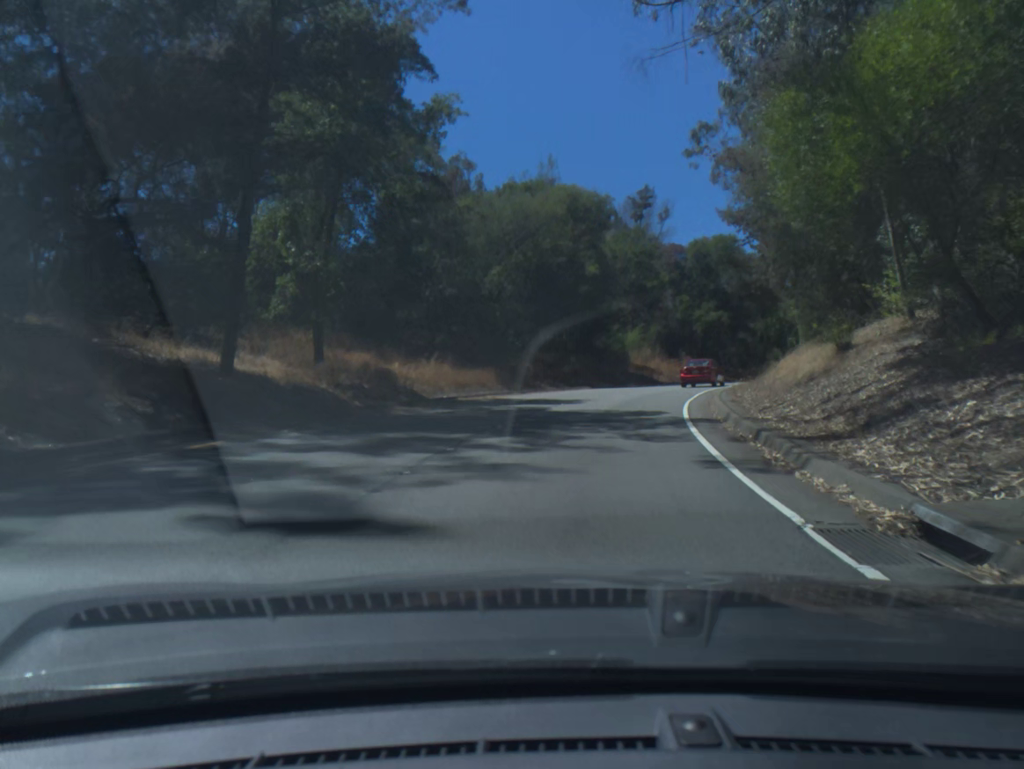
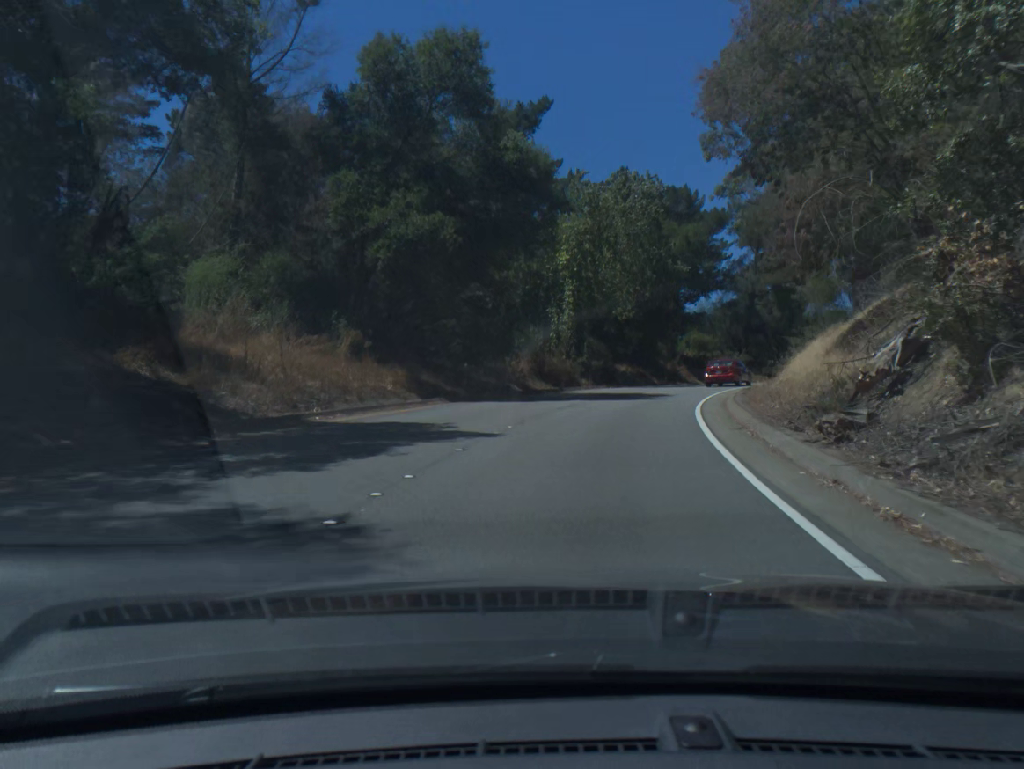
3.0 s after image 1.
(+8.3, +42.1) m; +22°
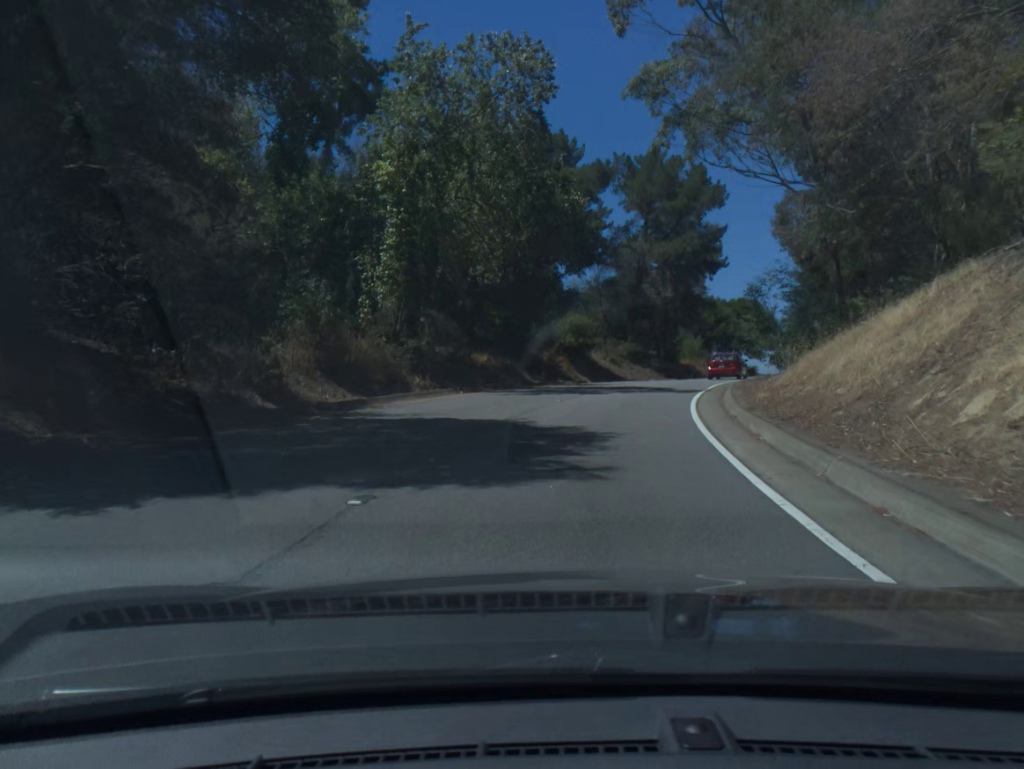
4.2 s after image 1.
(+1.6, +18.2) m; +10°
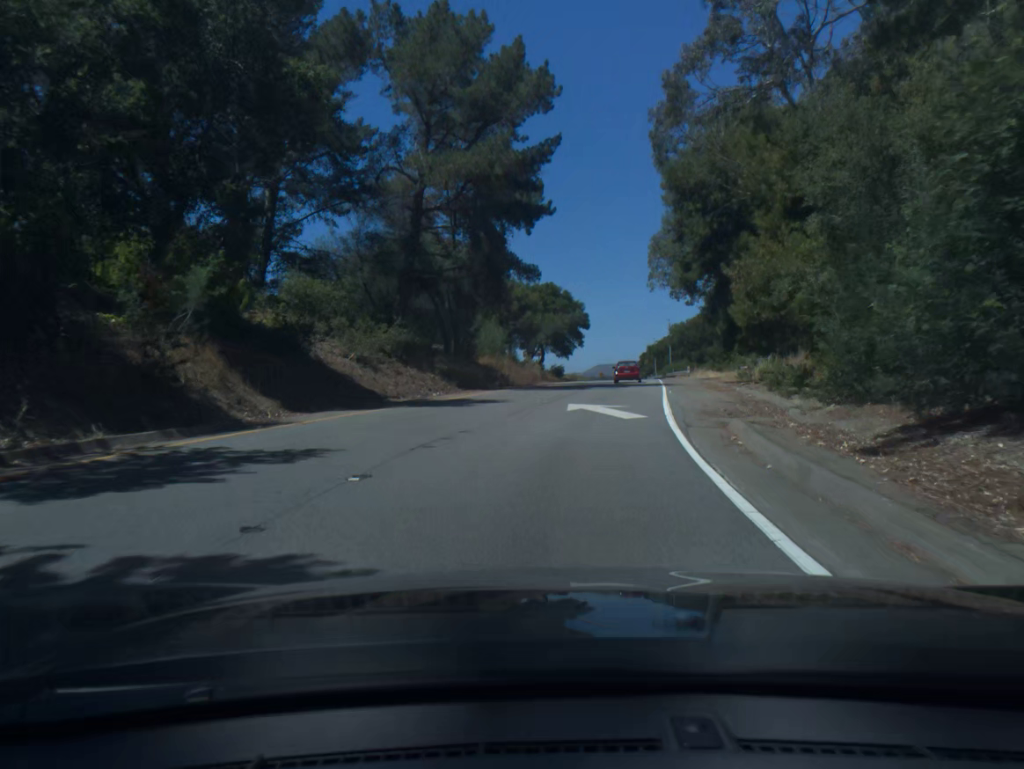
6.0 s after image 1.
(+3.7, +27.1) m; +15°
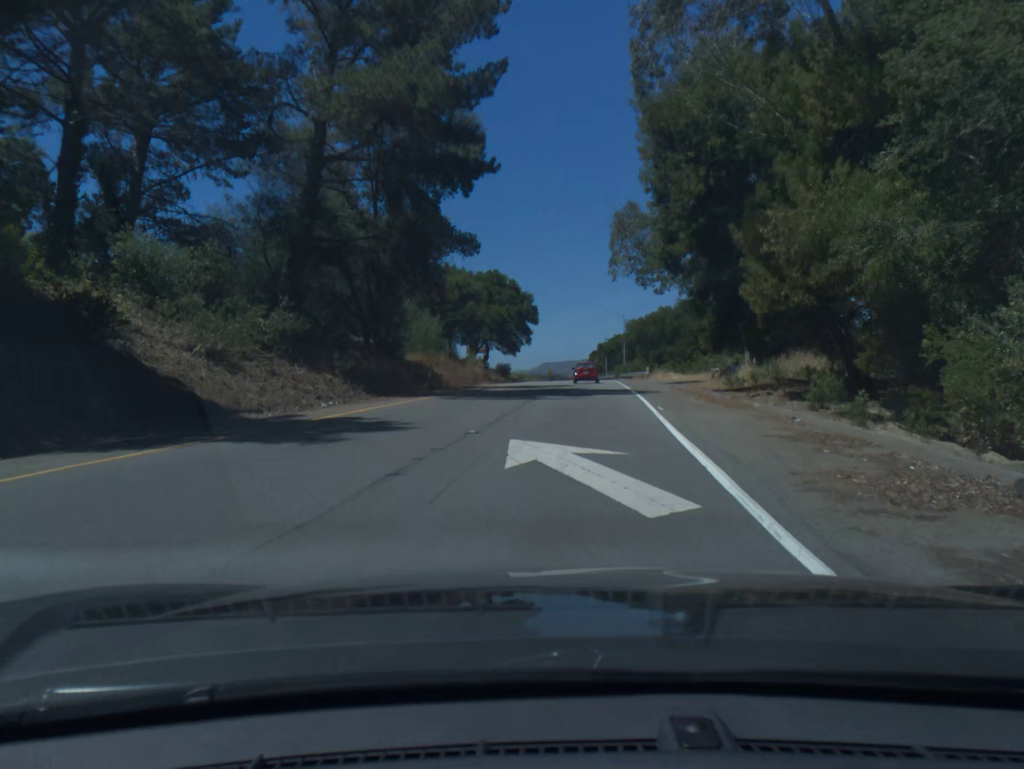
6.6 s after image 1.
(+0.3, +9.3) m; +3°
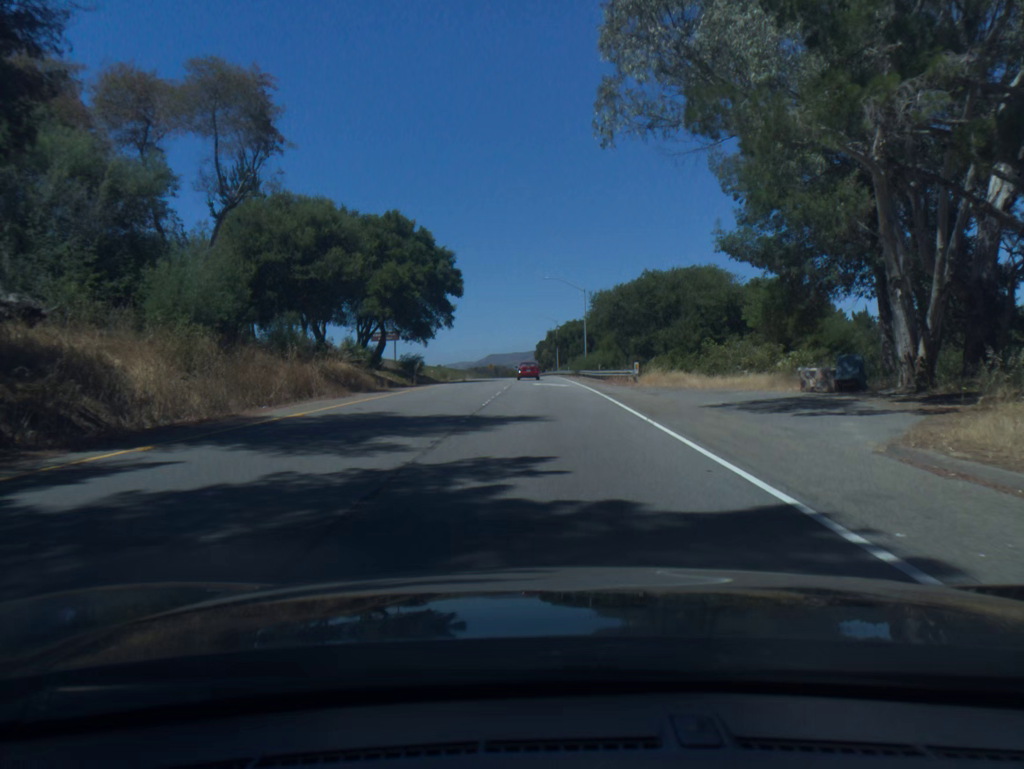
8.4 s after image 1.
(+1.4, +30.1) m; +4°
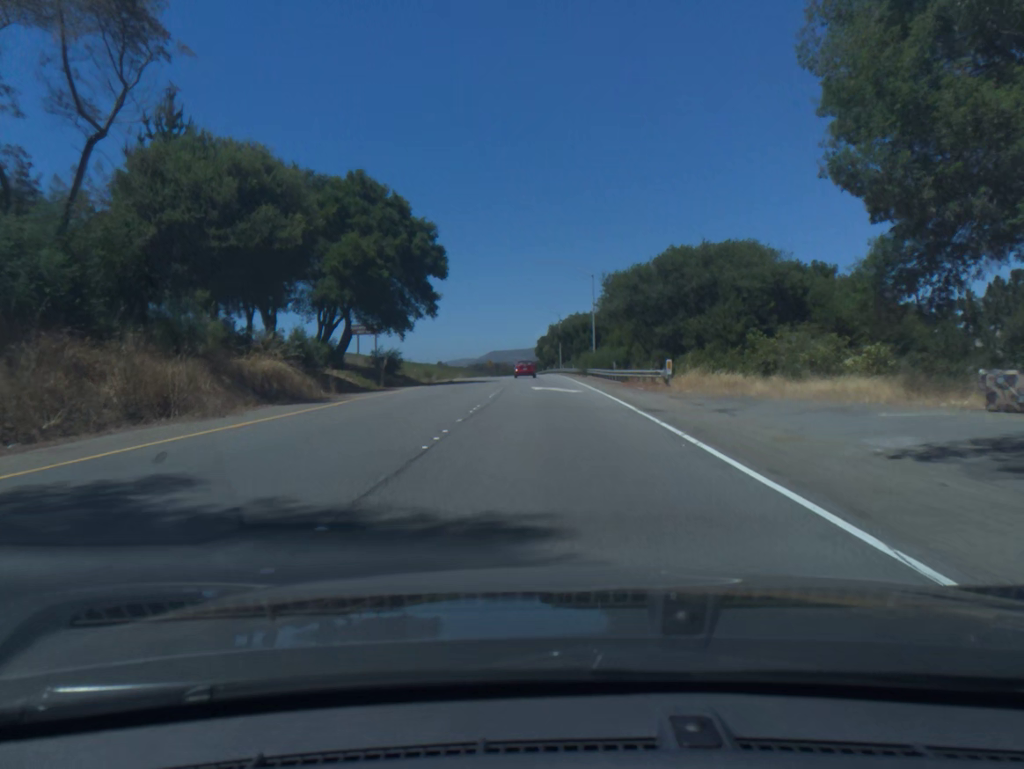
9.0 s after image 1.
(0.0, +11.0) m; 0°
